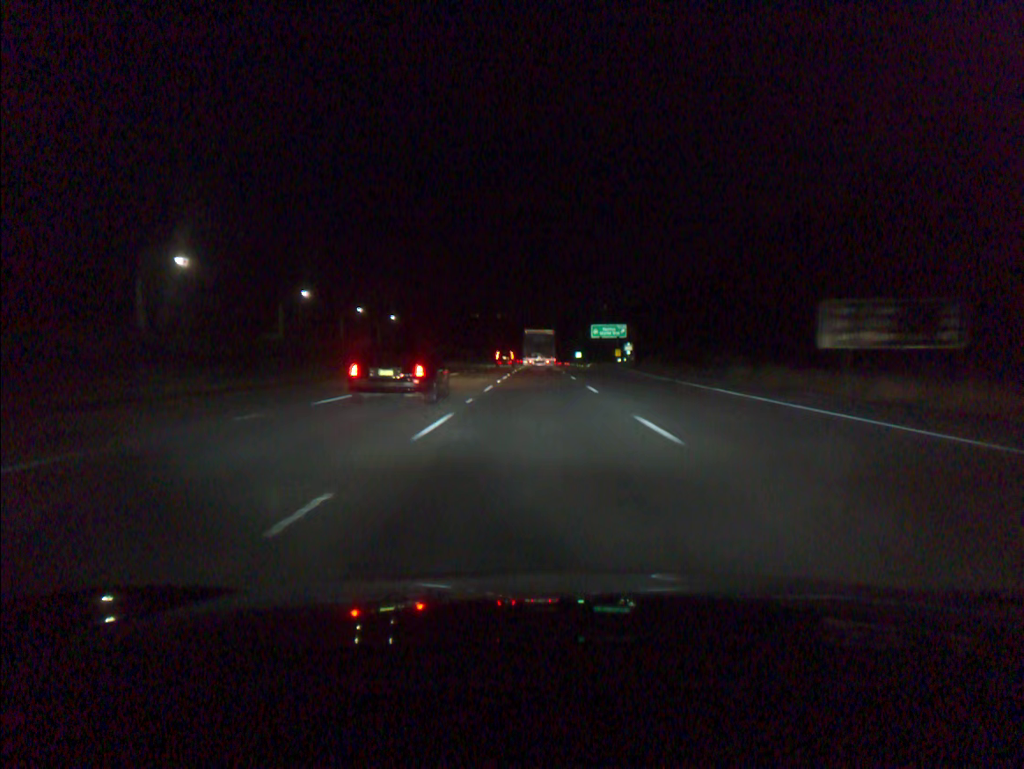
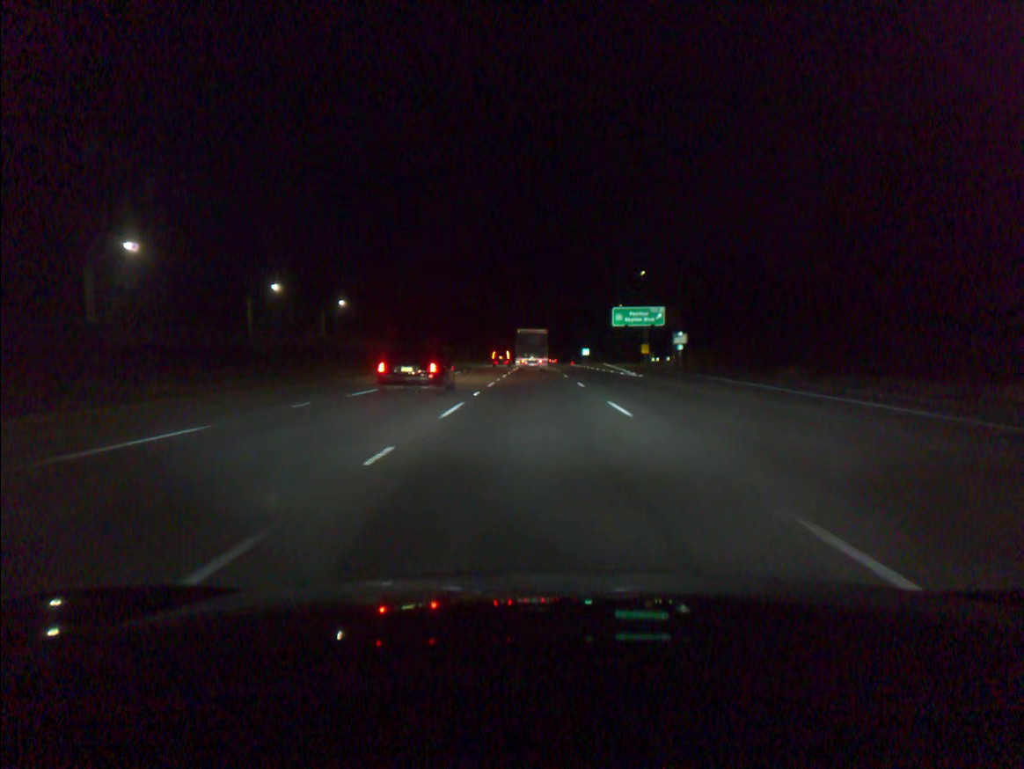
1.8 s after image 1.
(+0.2, +54.5) m; 0°
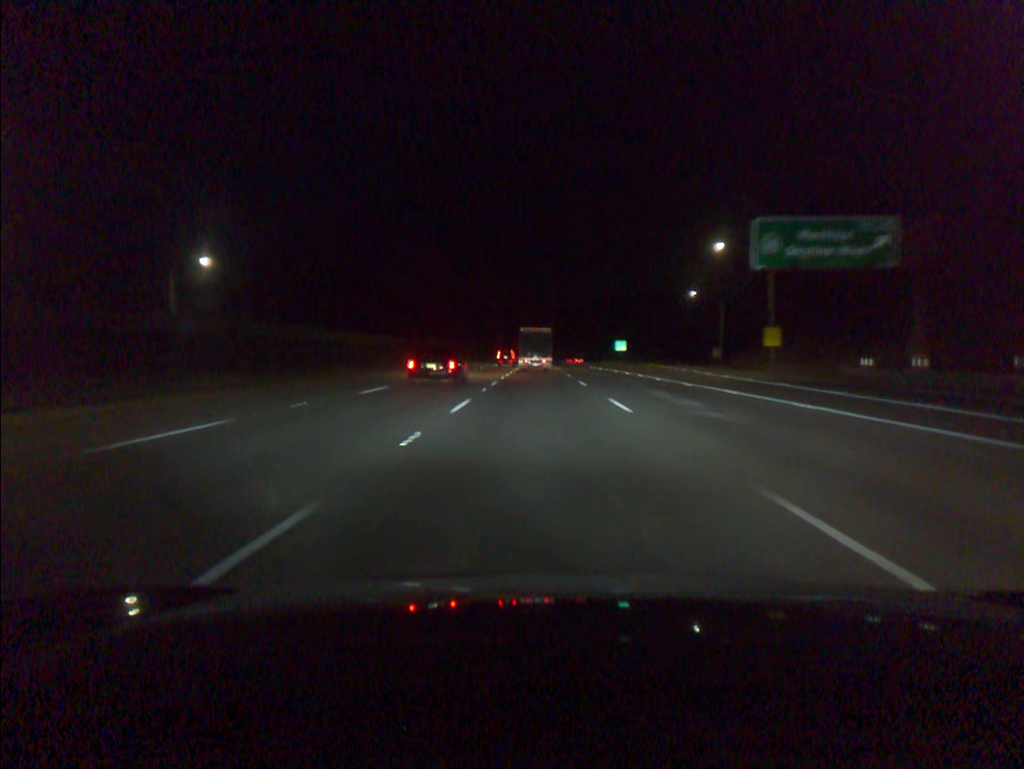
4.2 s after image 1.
(-0.1, +72.2) m; 0°
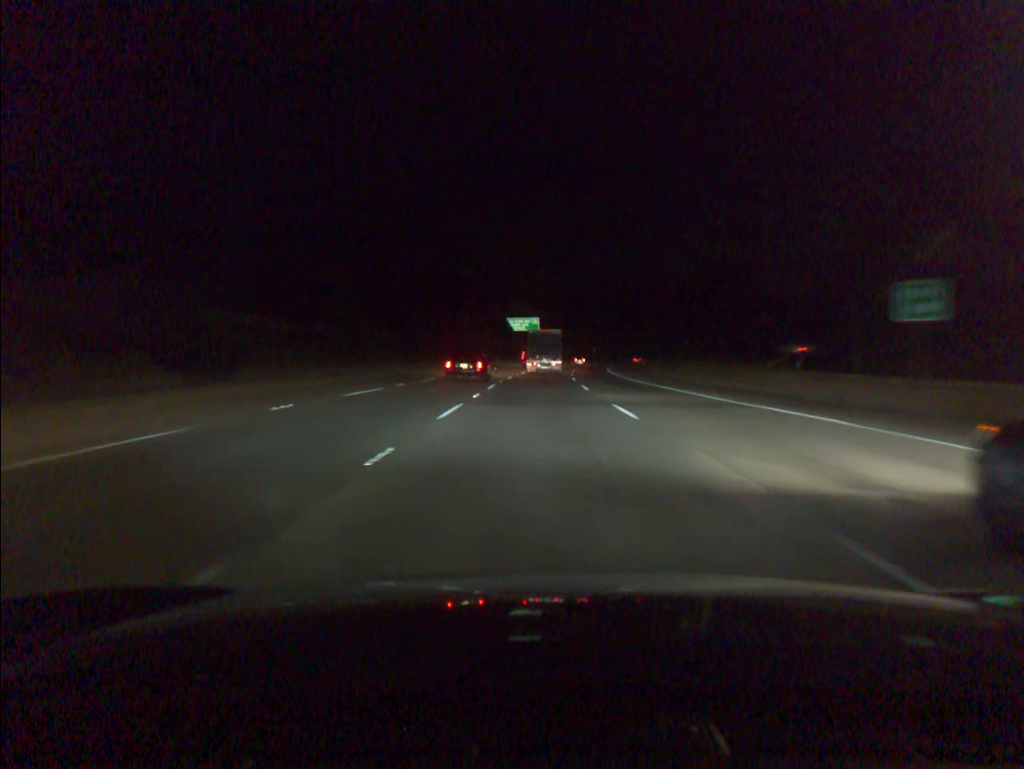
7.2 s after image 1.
(+0.1, +89.3) m; 0°
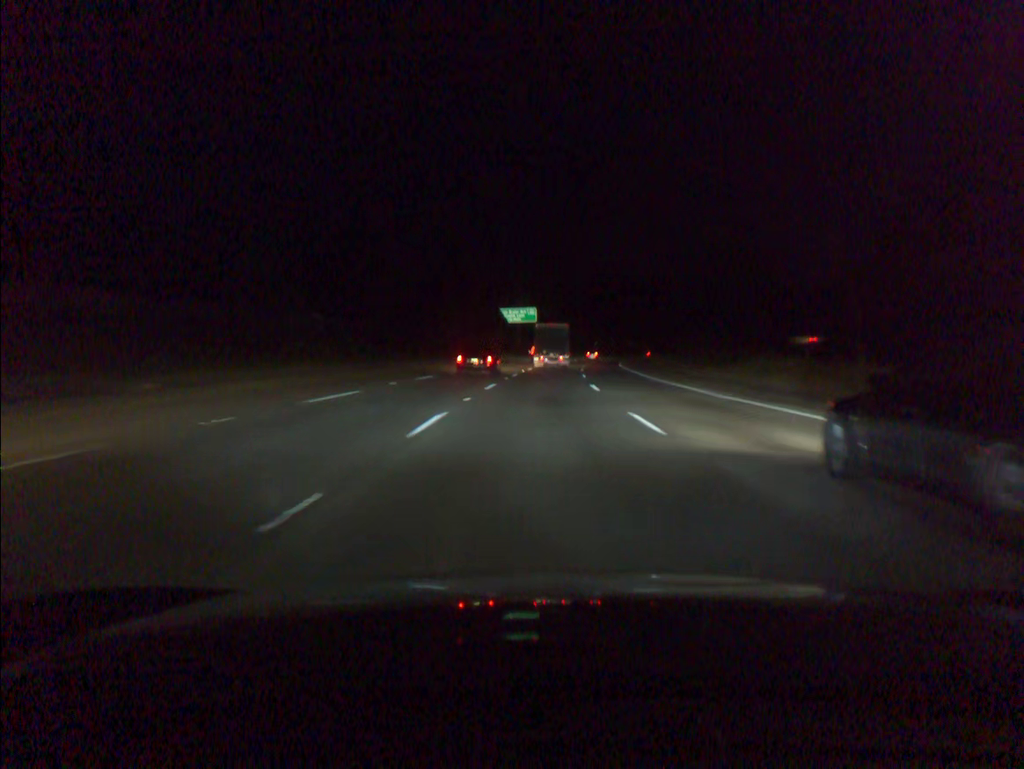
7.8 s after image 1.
(0.0, +17.7) m; 0°
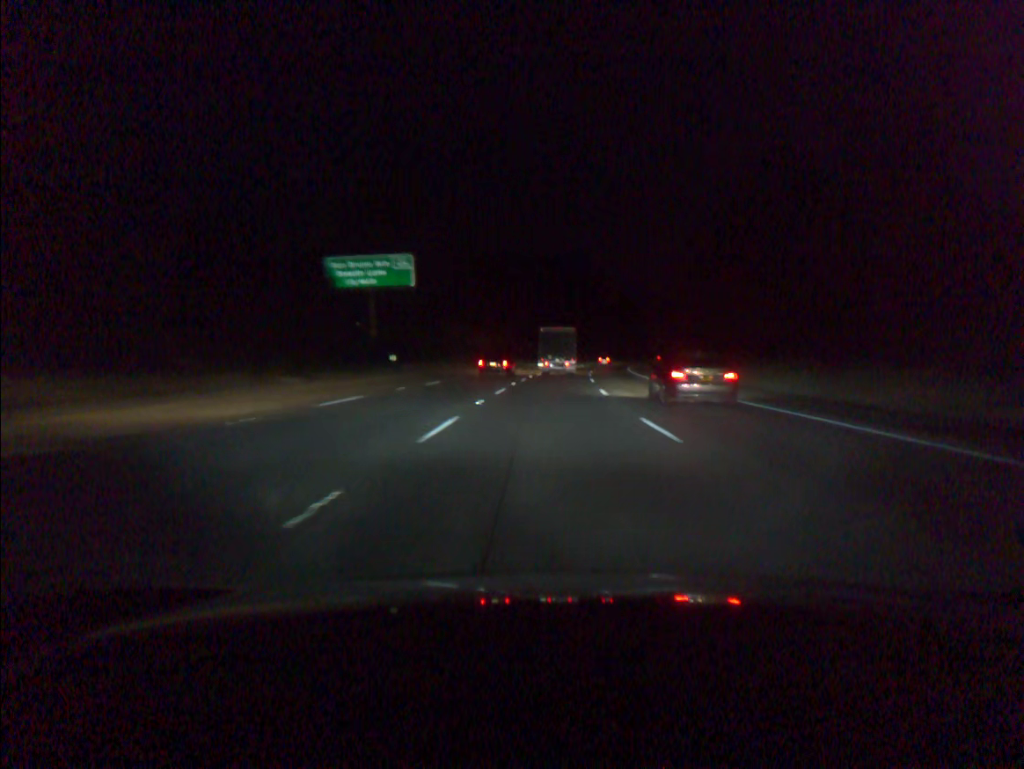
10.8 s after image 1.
(+3.5, +87.5) m; +6°
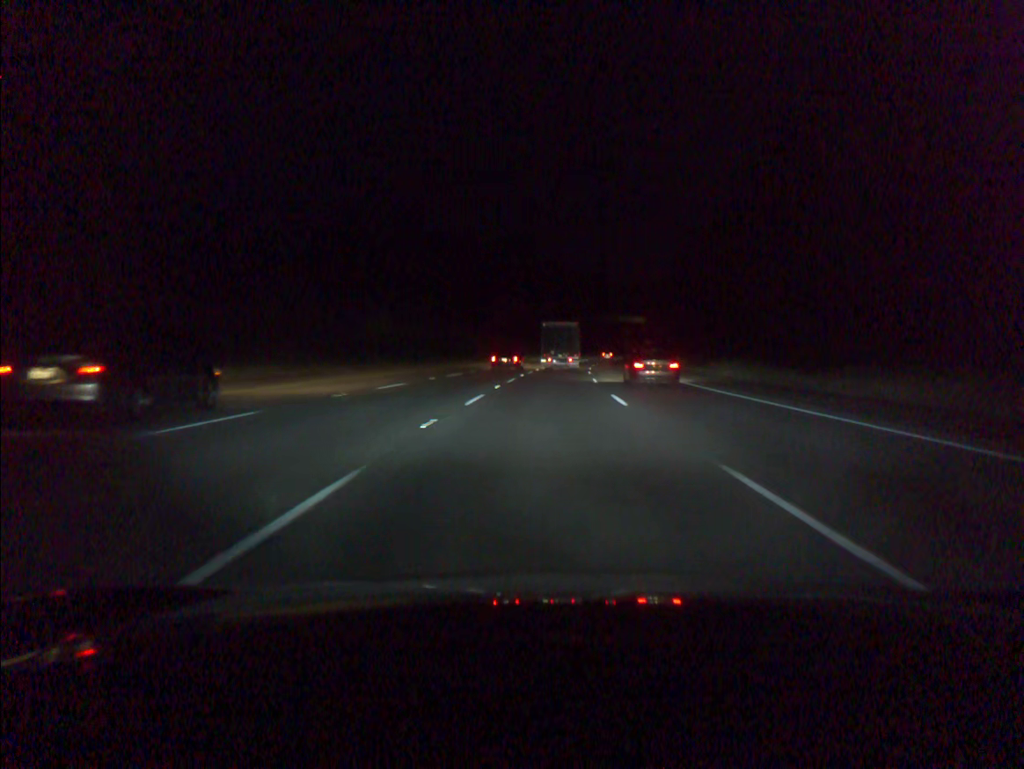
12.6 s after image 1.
(+1.6, +51.6) m; +4°
